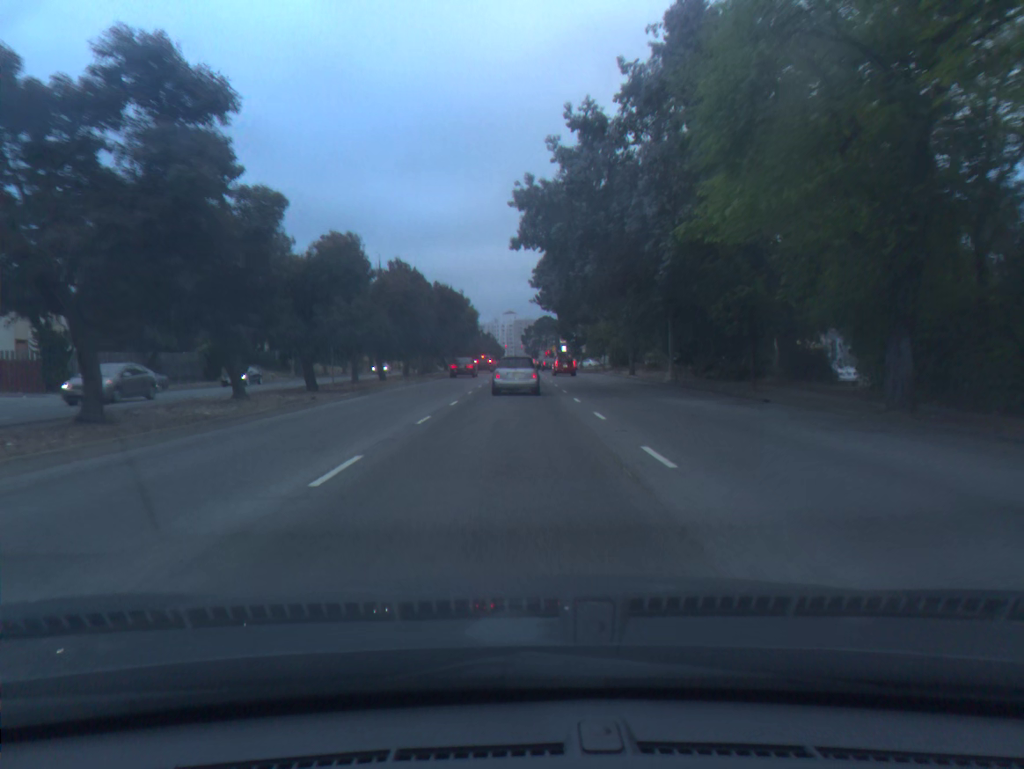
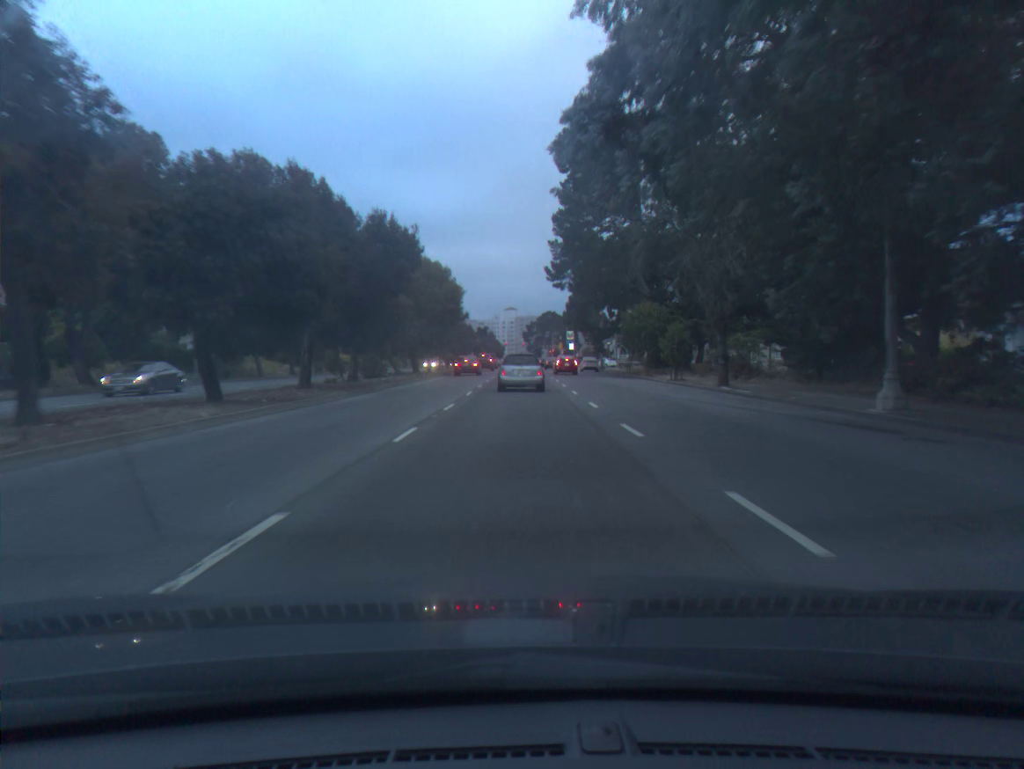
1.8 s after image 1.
(0.0, +25.0) m; 0°
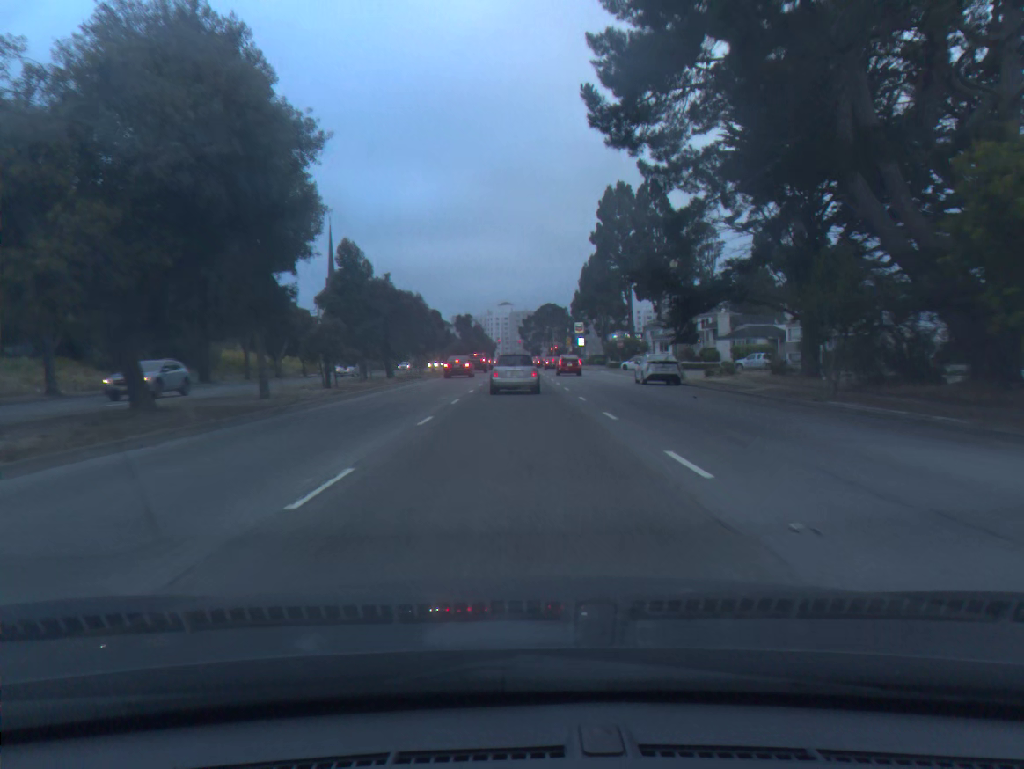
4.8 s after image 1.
(+0.3, +40.9) m; 0°
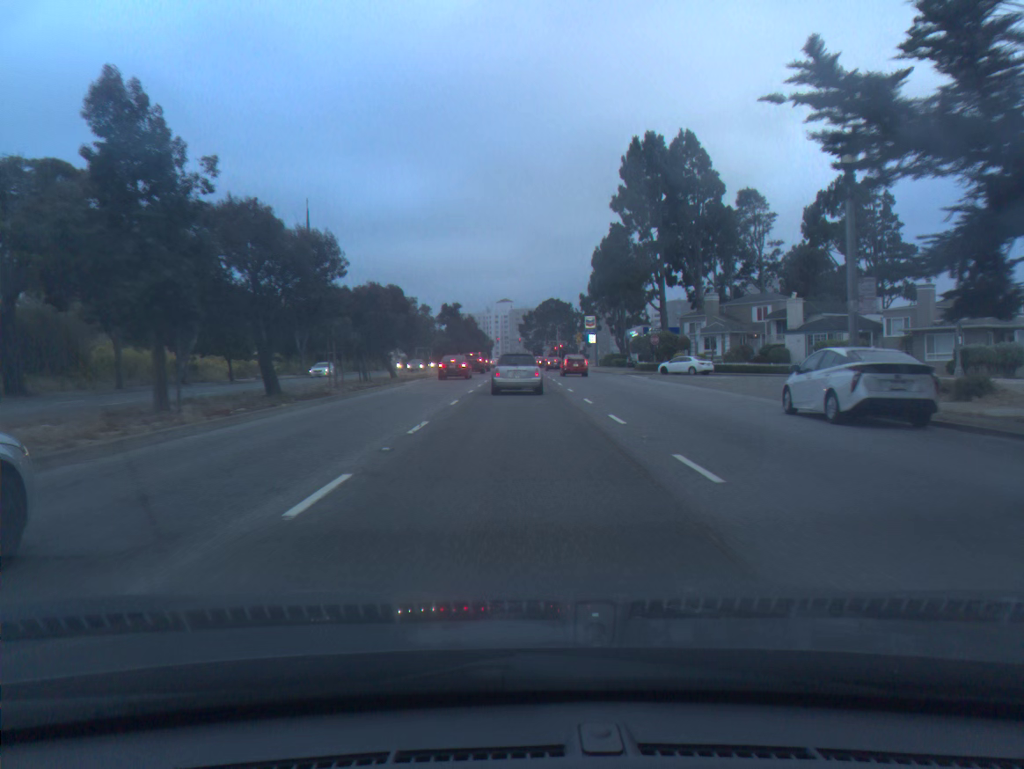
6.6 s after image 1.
(0.0, +22.5) m; 0°
